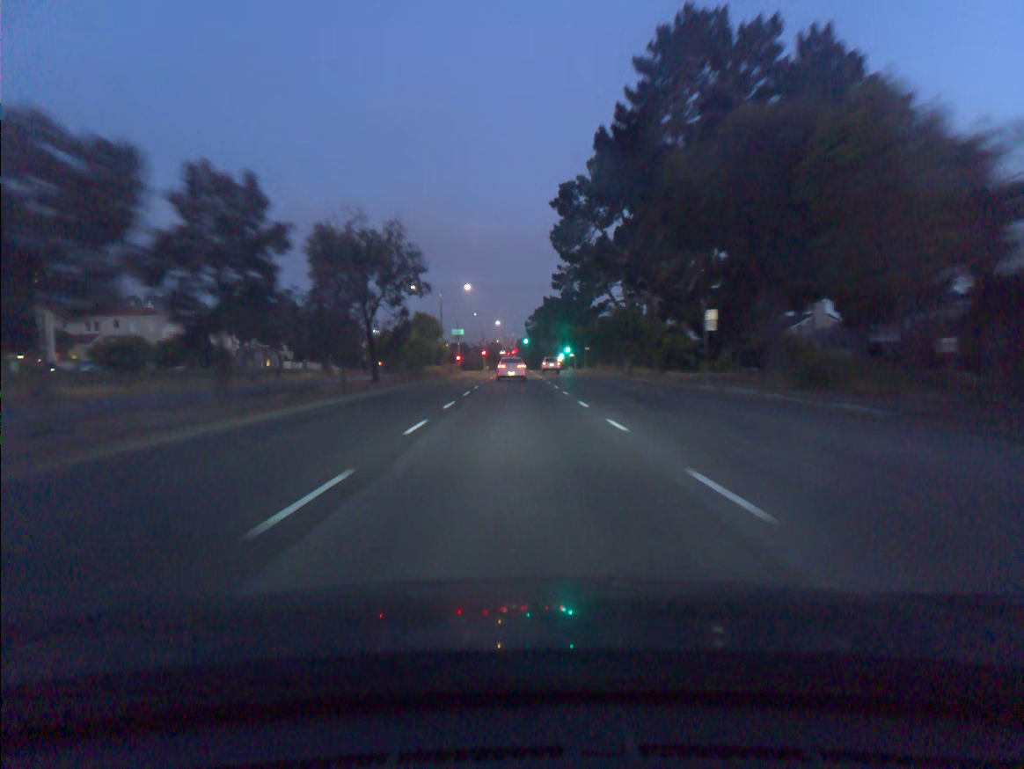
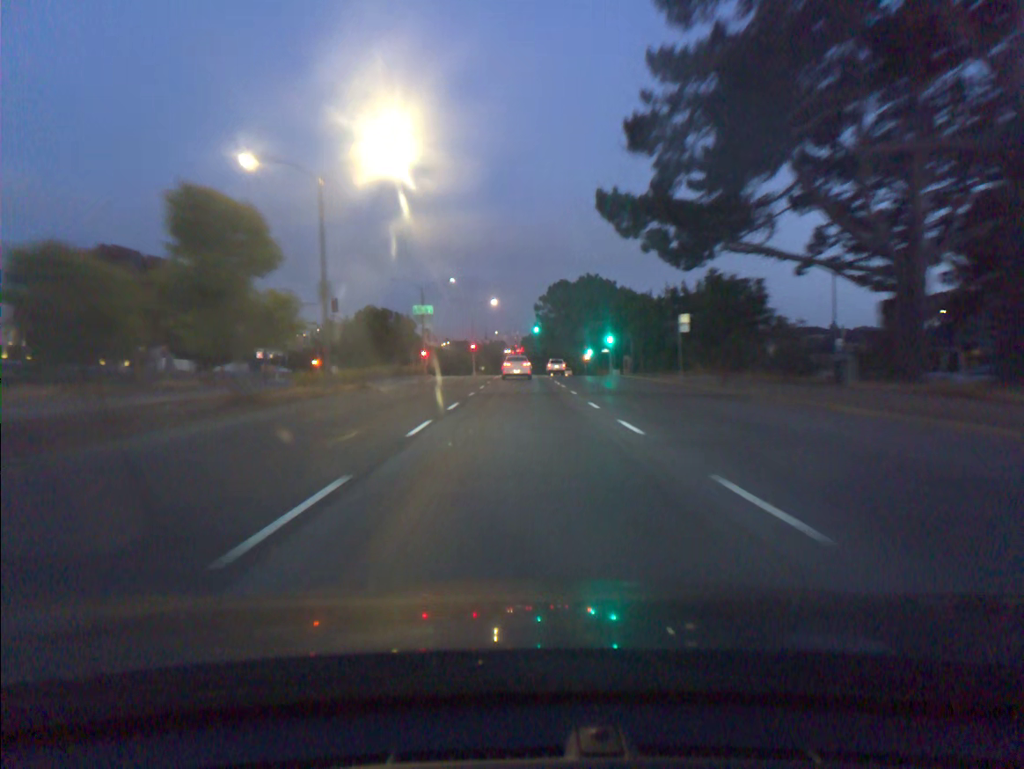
(-0.1, +51.8) m; 0°
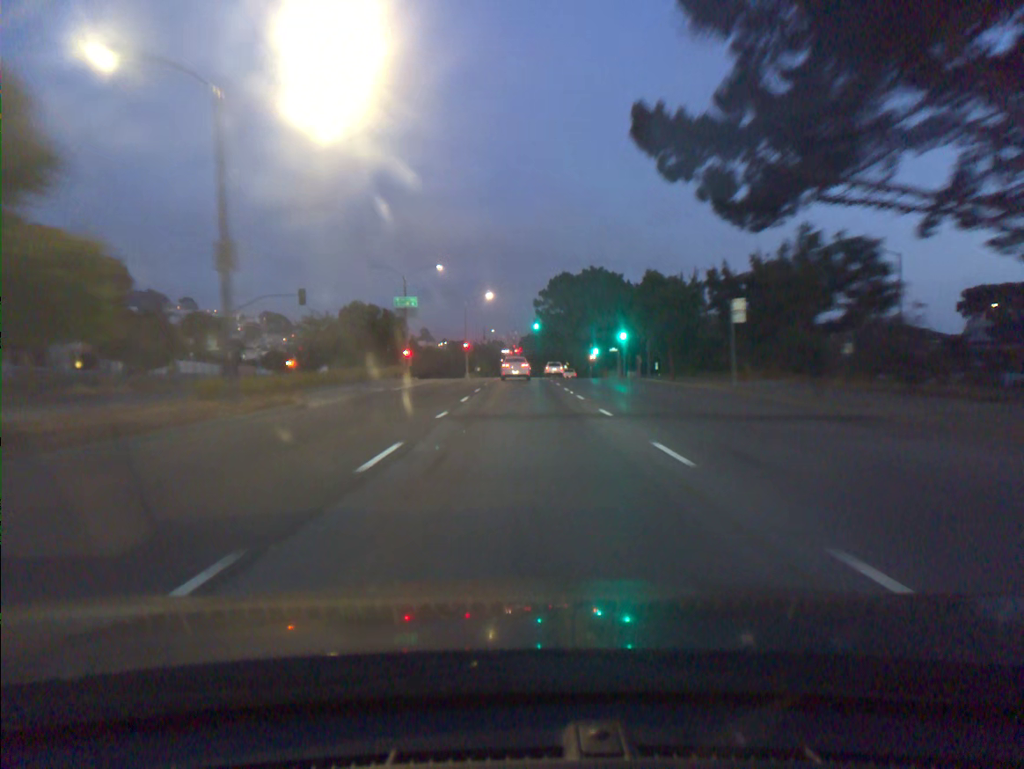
(0.0, +10.4) m; 0°
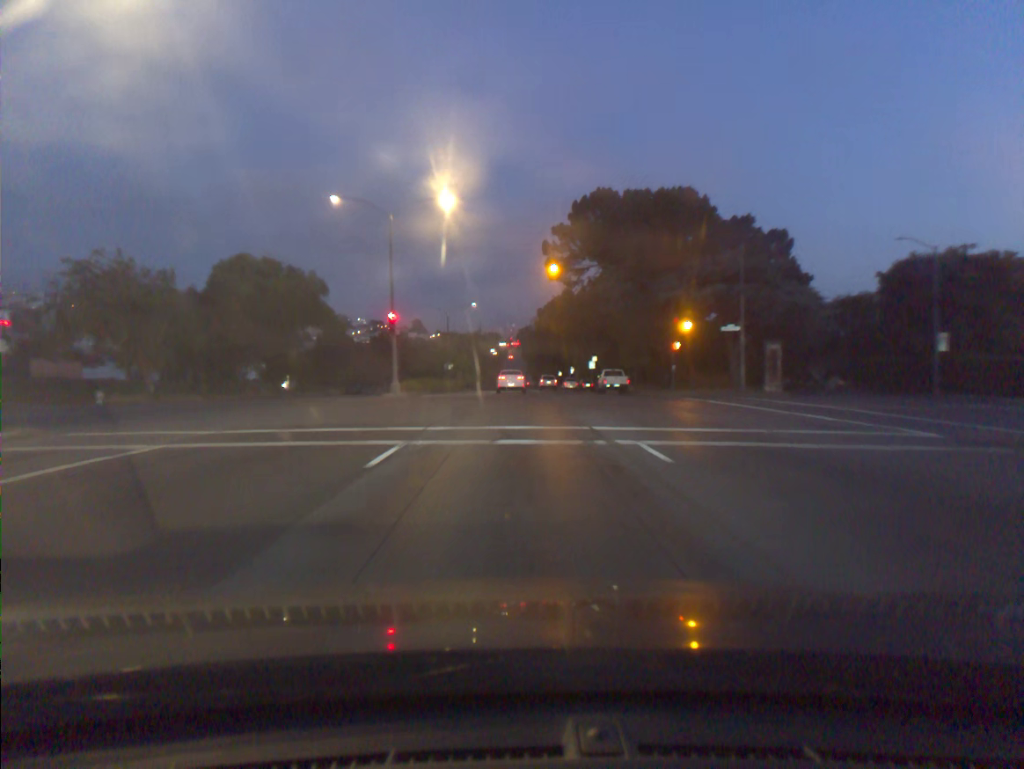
(+0.2, +51.9) m; 0°
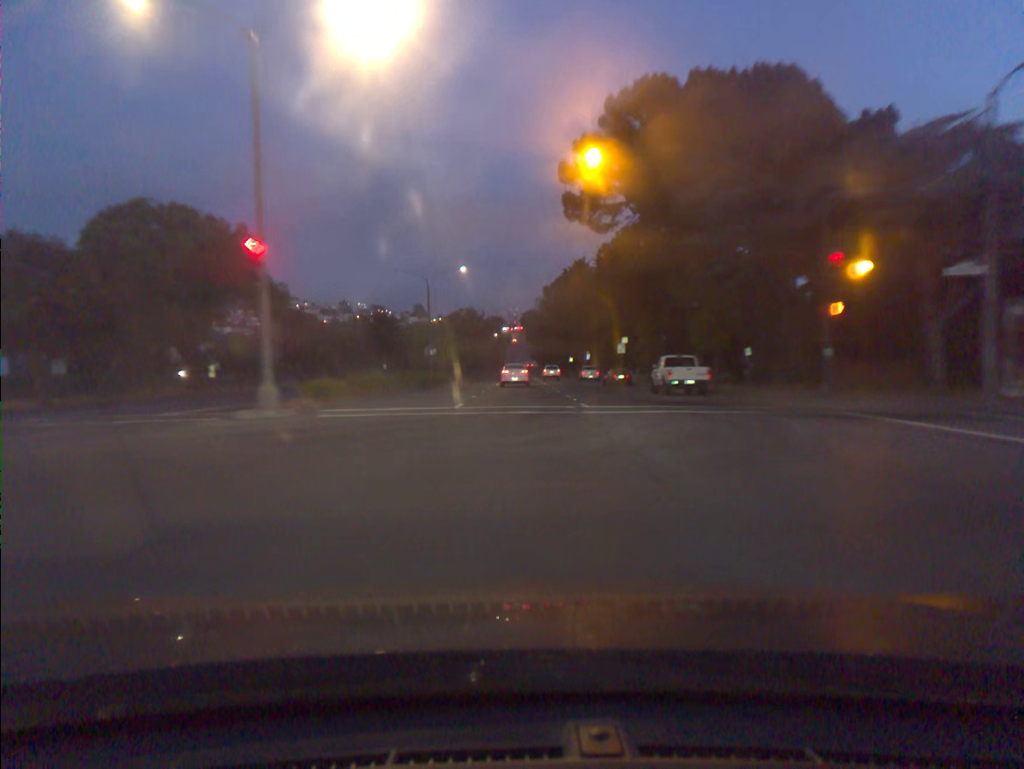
(0.0, +20.9) m; 0°
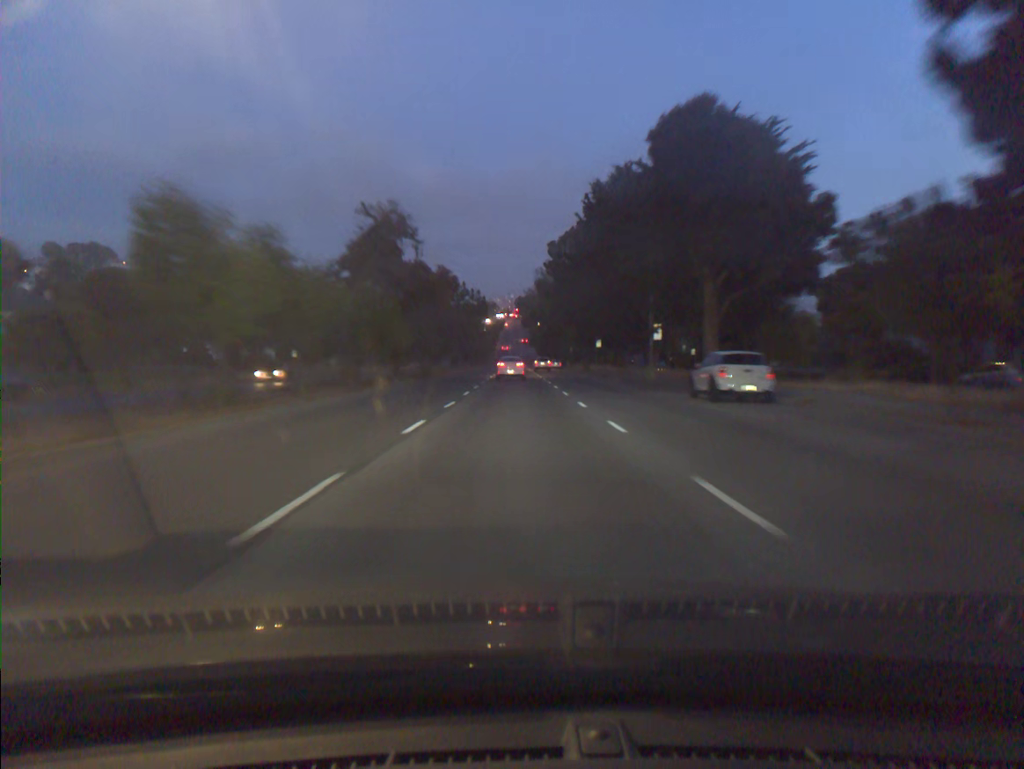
(+0.2, +53.0) m; 0°
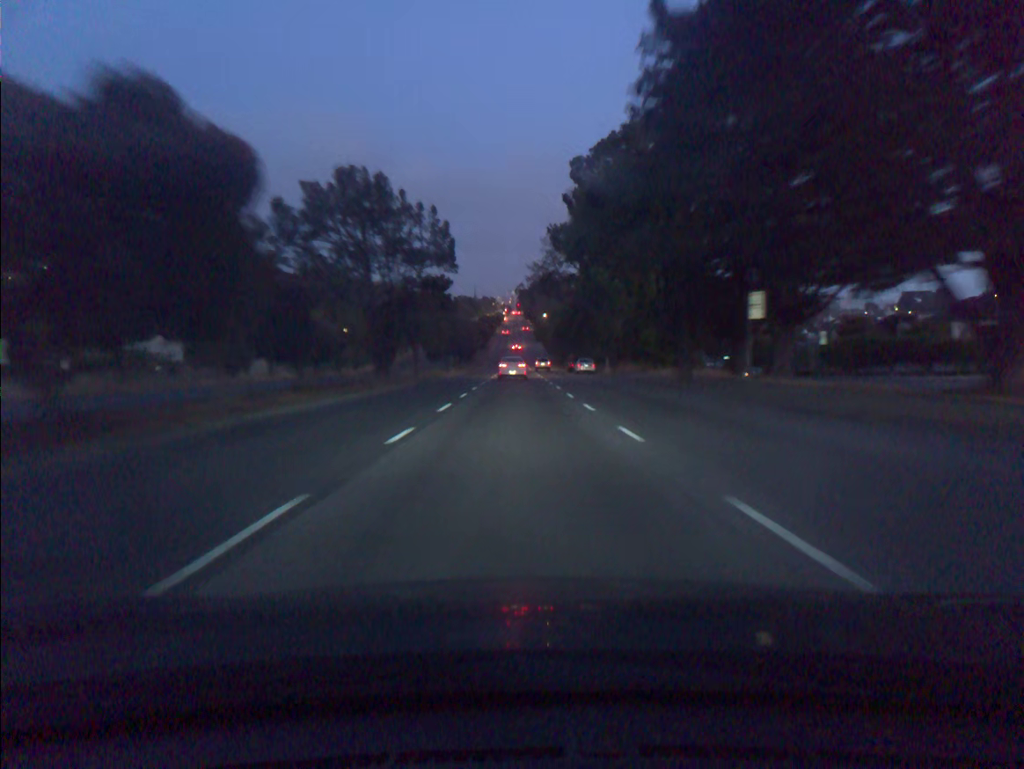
(-0.1, +52.8) m; 0°
